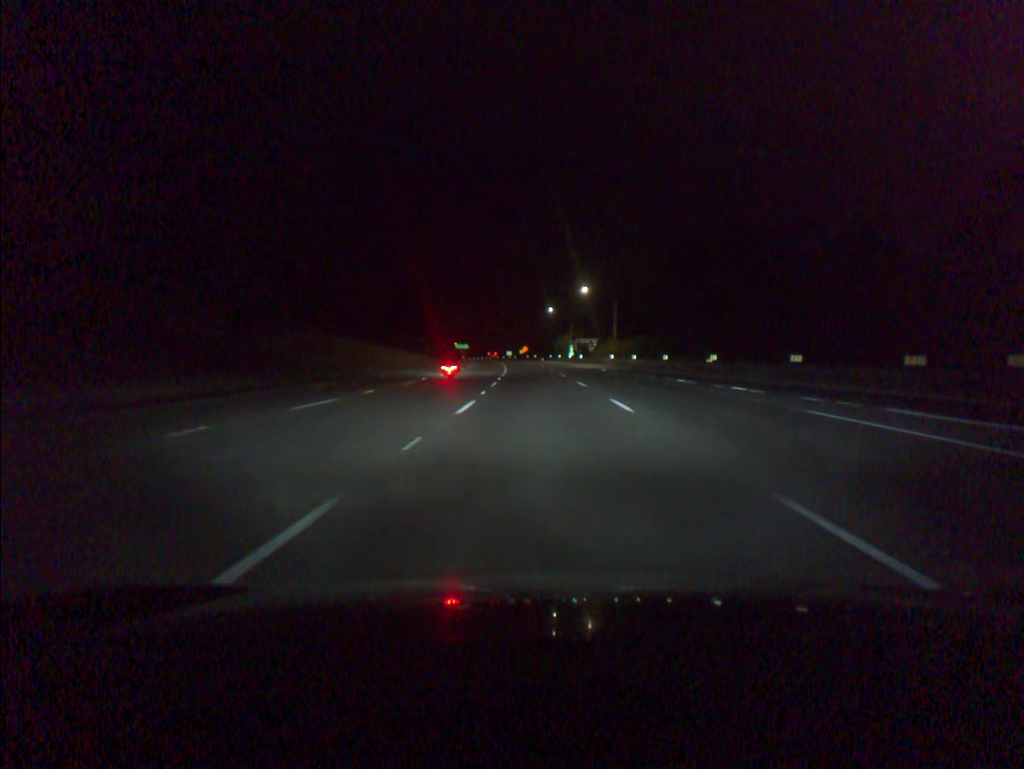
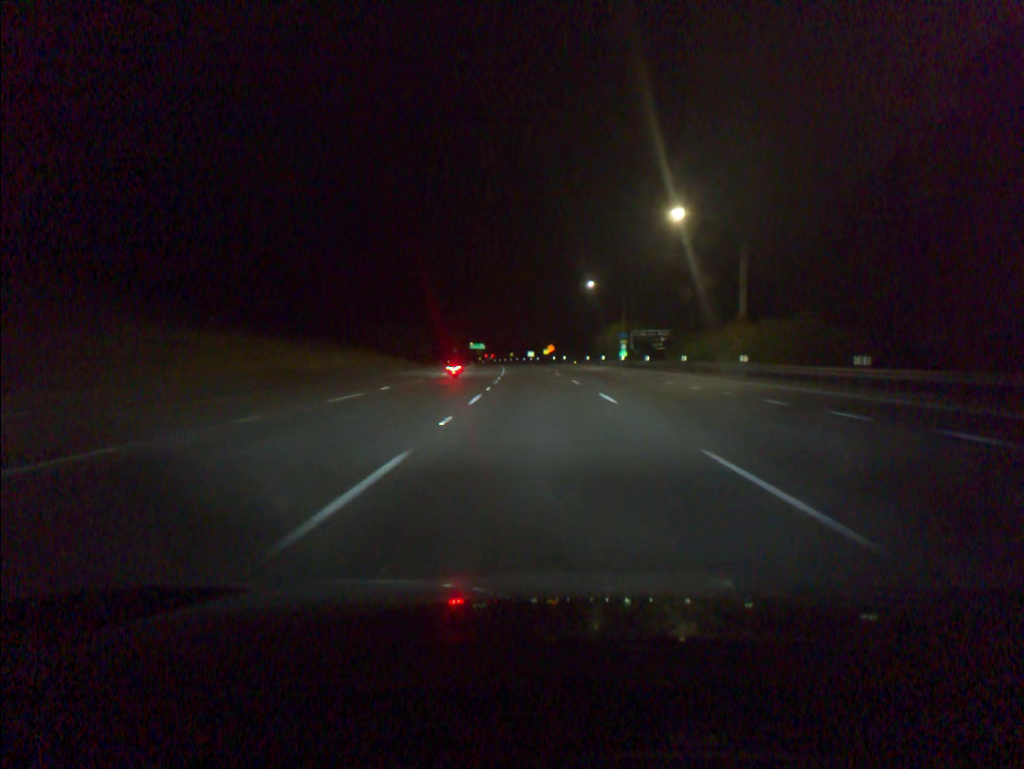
(-1.0, +55.1) m; -2°
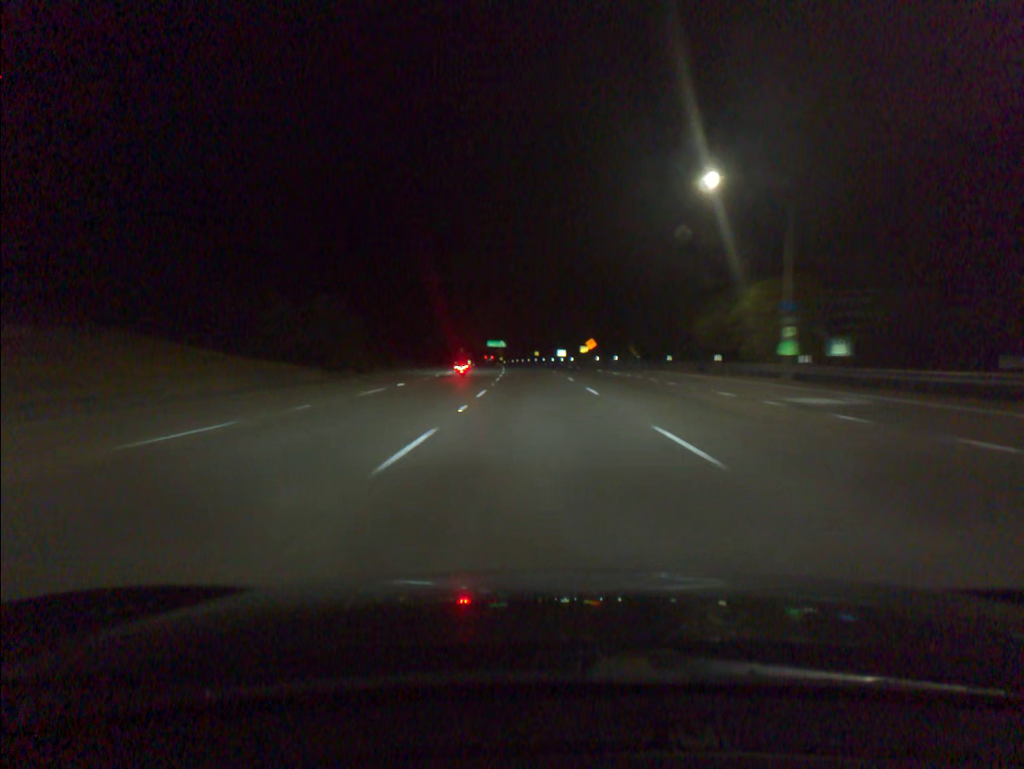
(-1.0, +55.1) m; -2°
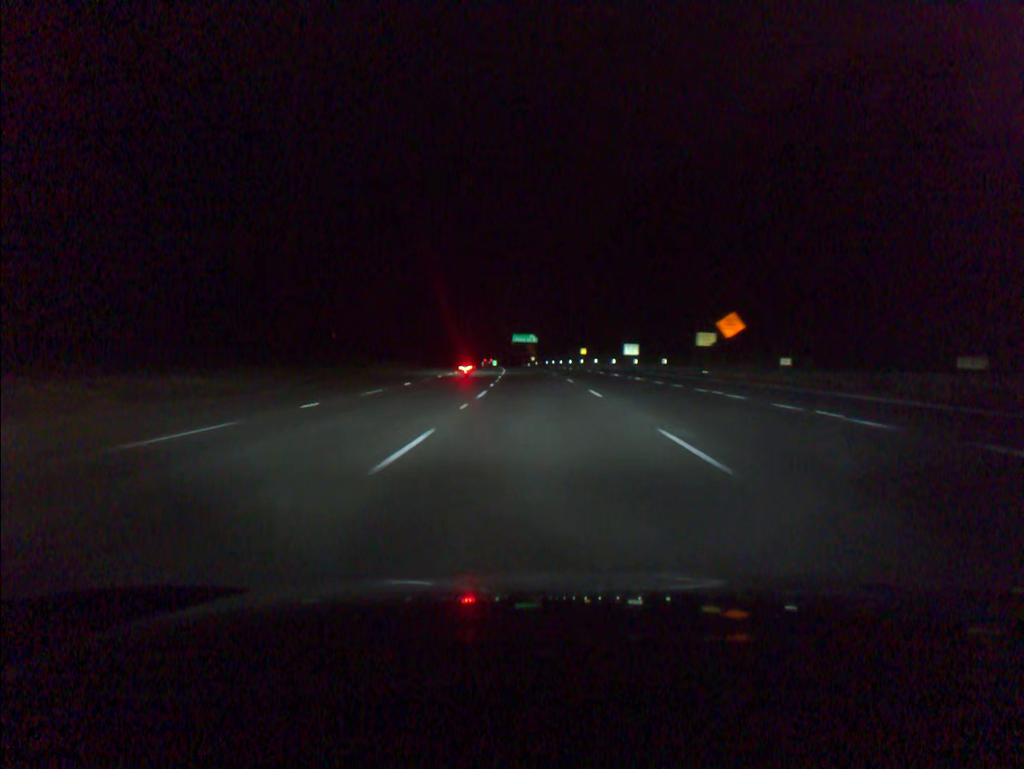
(-1.8, +73.3) m; -3°
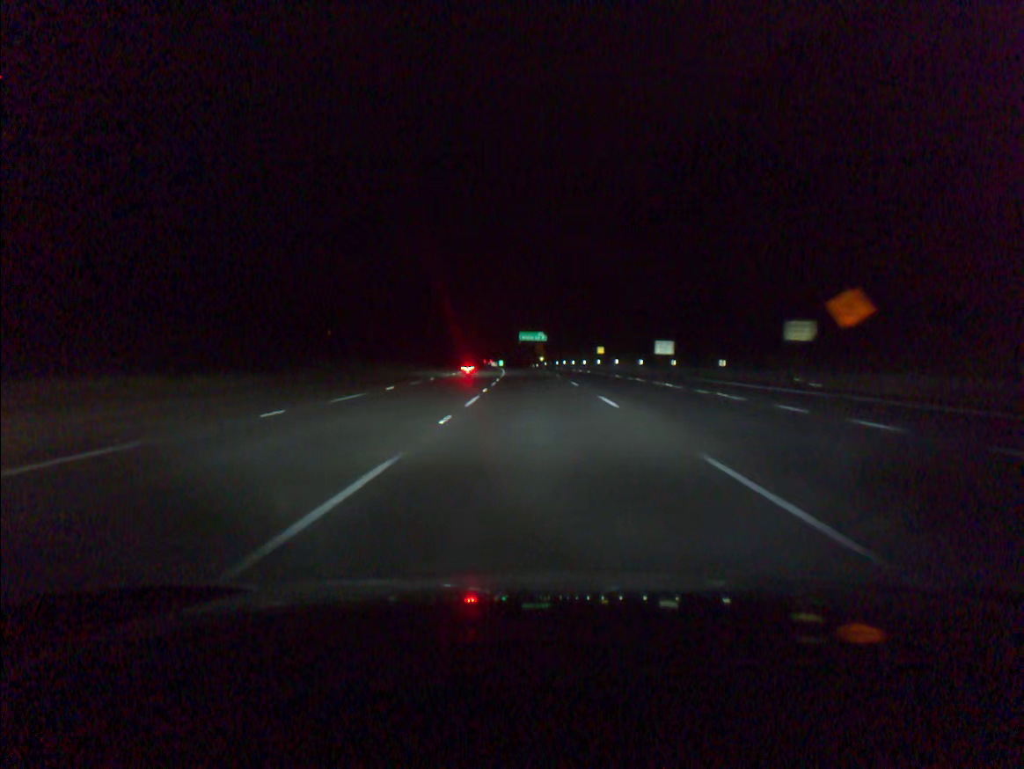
(-0.1, +18.3) m; -1°
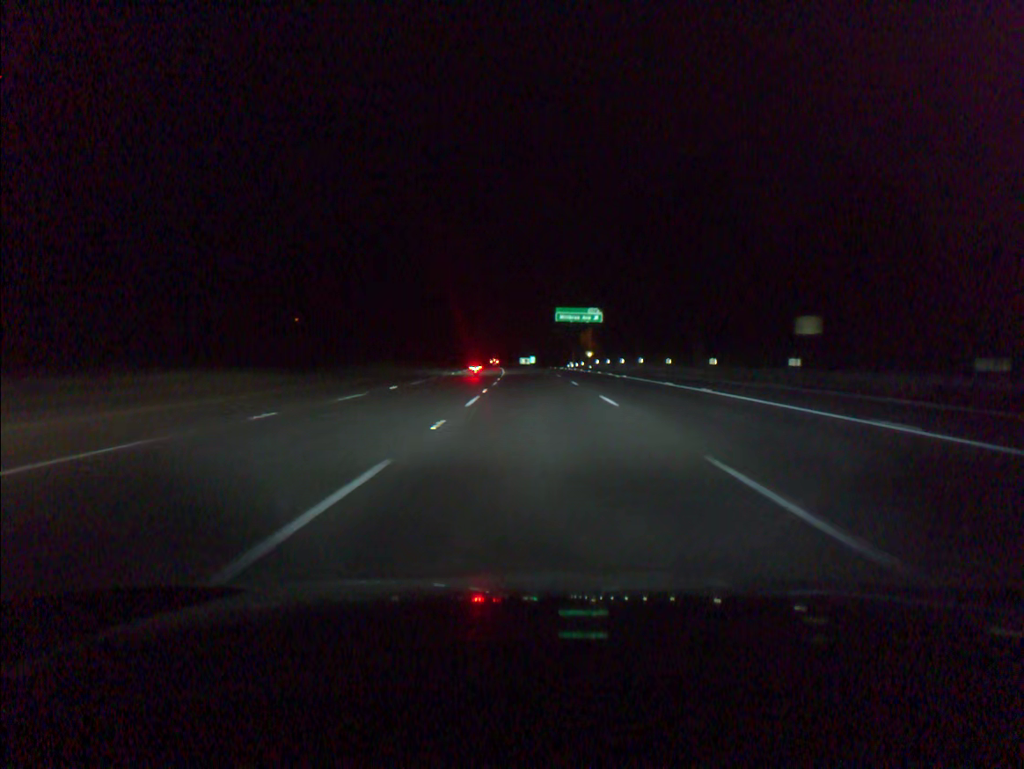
(-1.7, +73.4) m; -3°
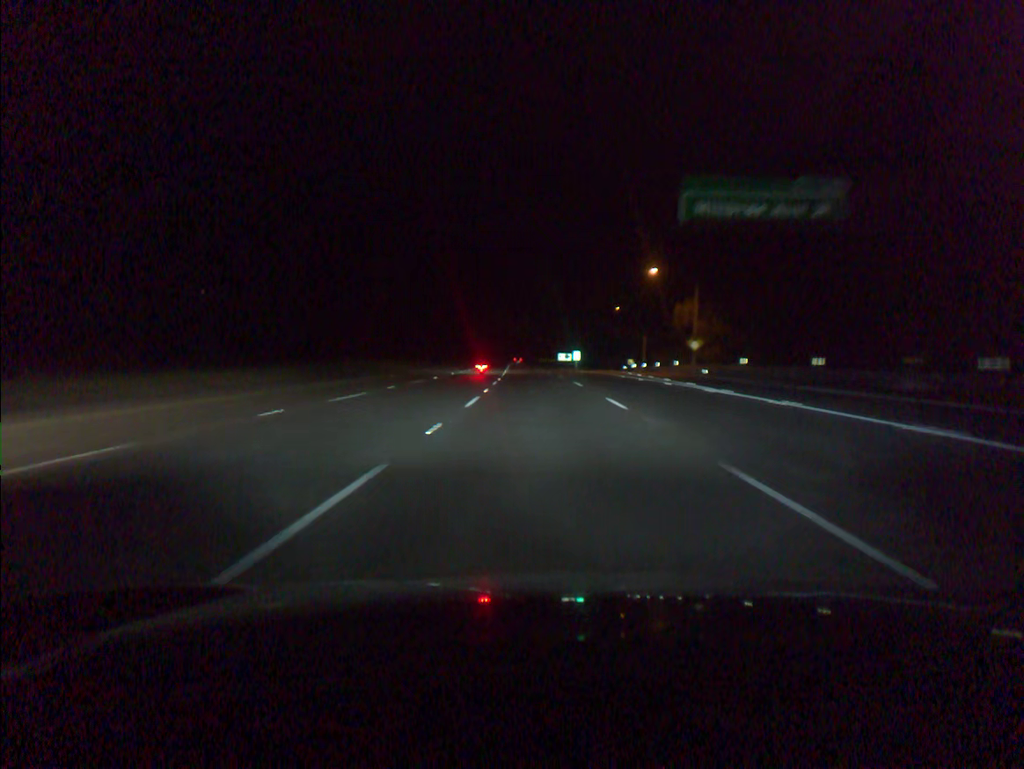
(-1.8, +73.7) m; -3°
